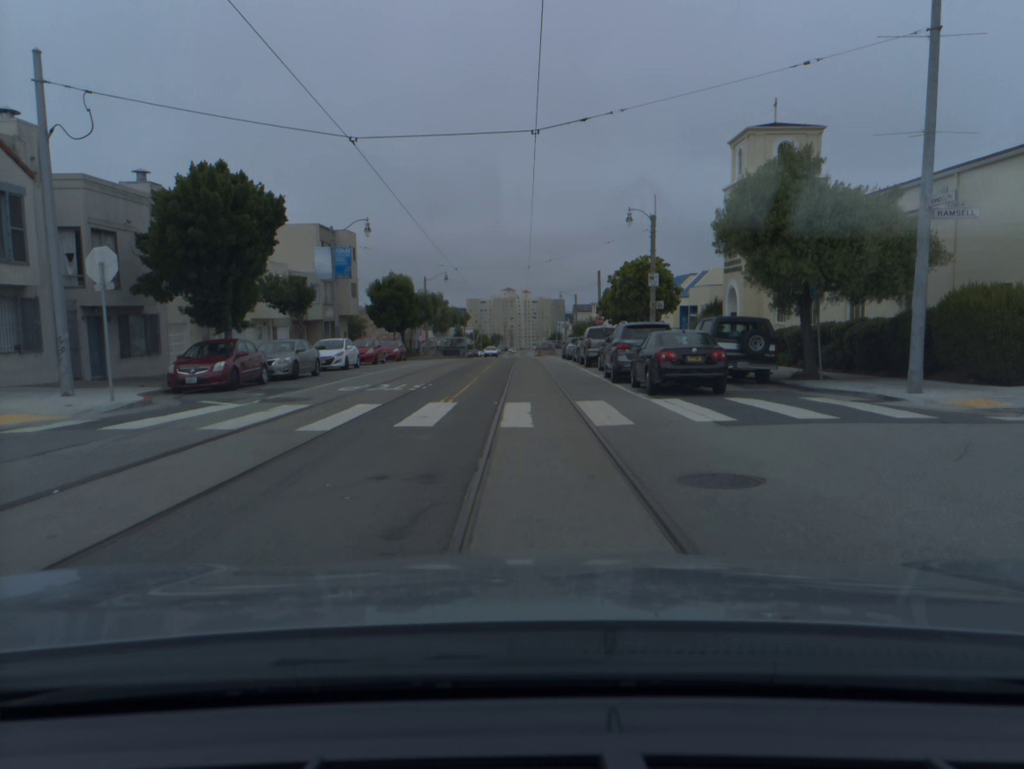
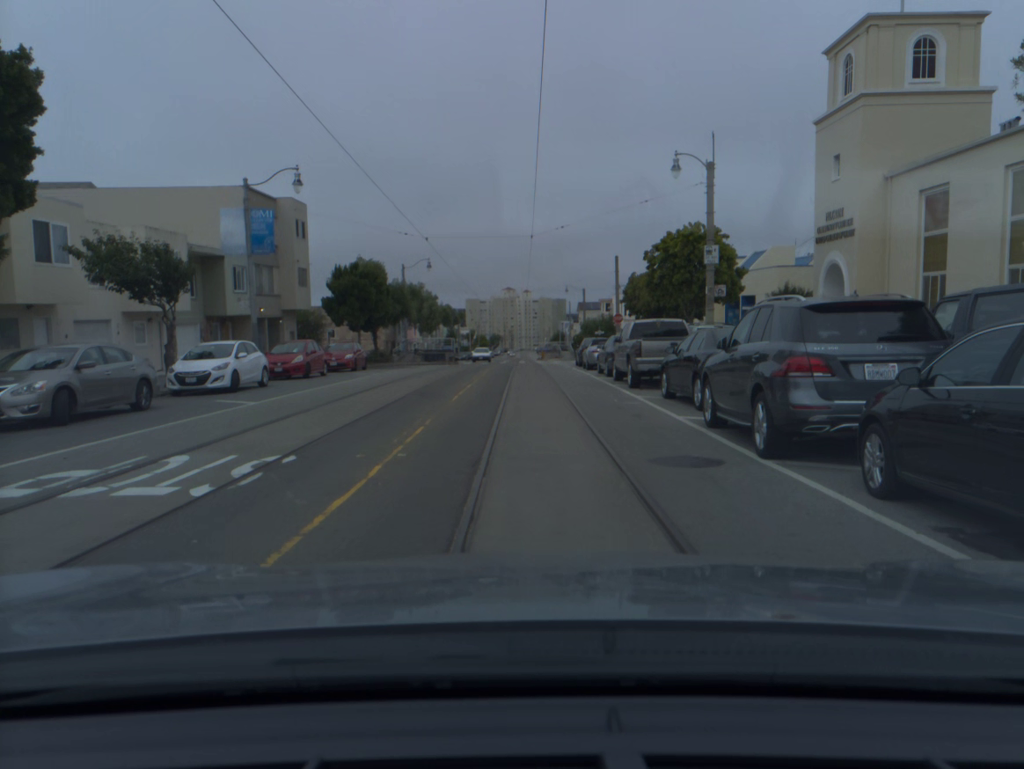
(0.0, +14.0) m; 0°
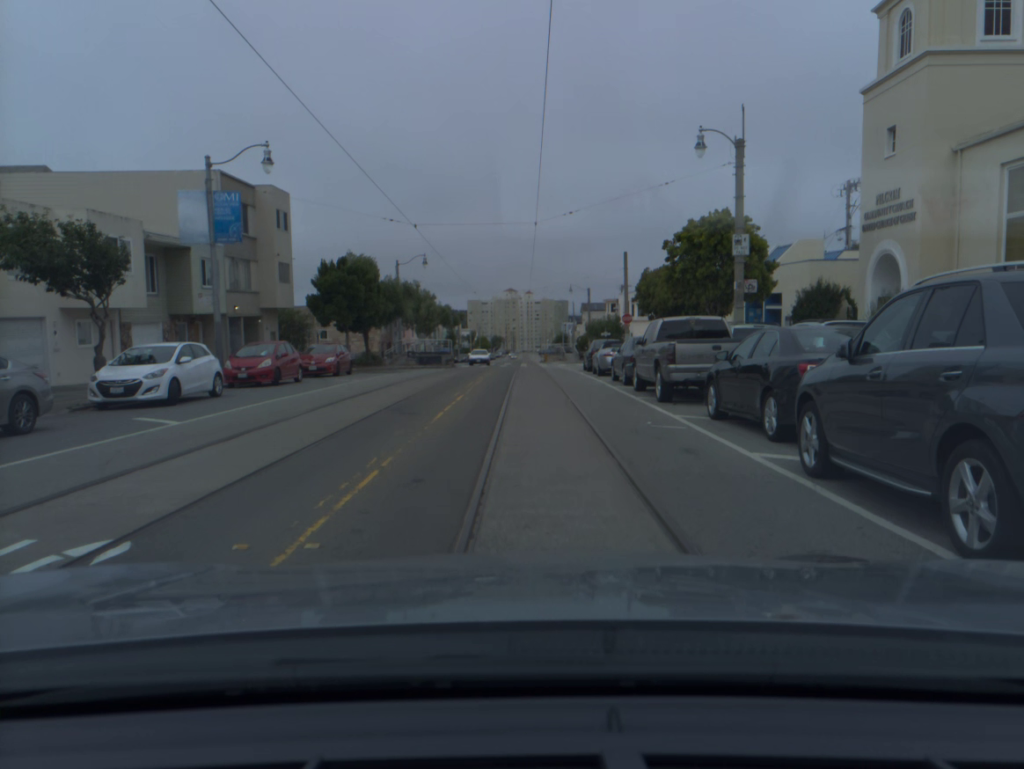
(0.0, +4.0) m; 0°
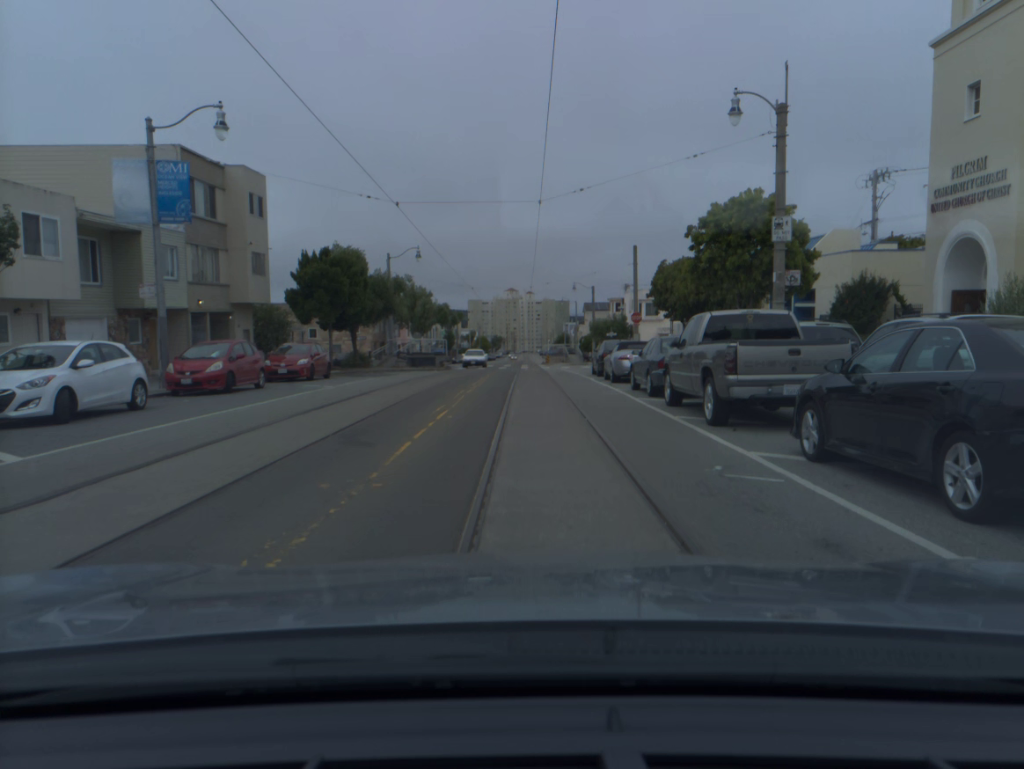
(0.0, +4.3) m; 0°
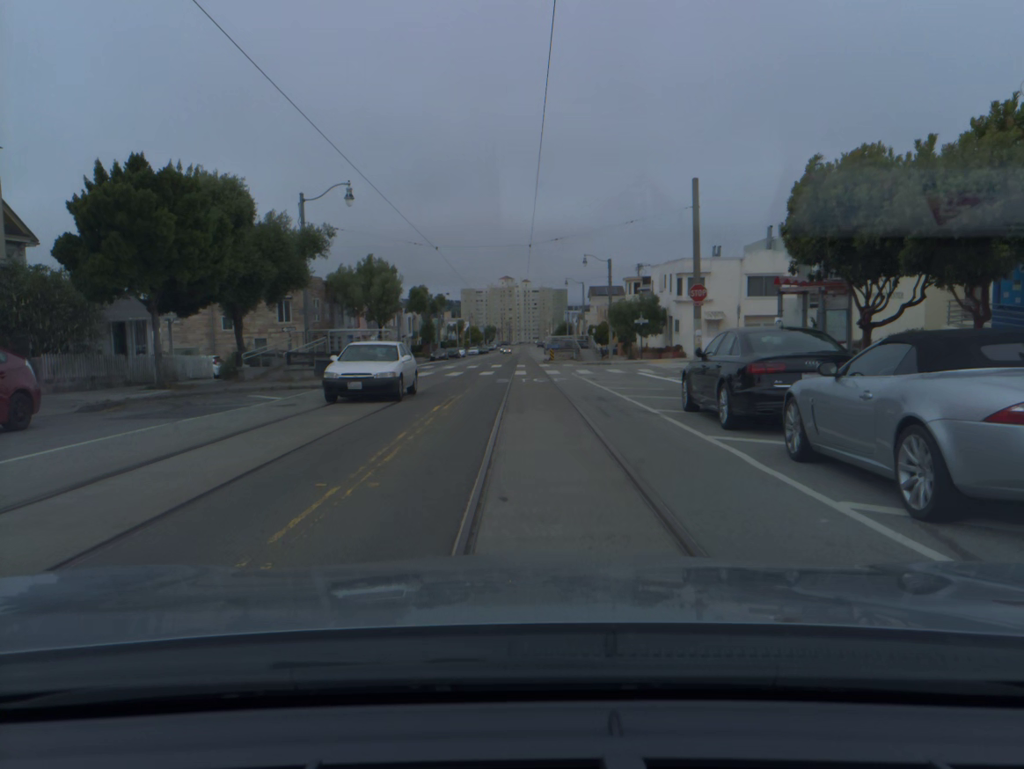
(0.0, +19.7) m; 0°
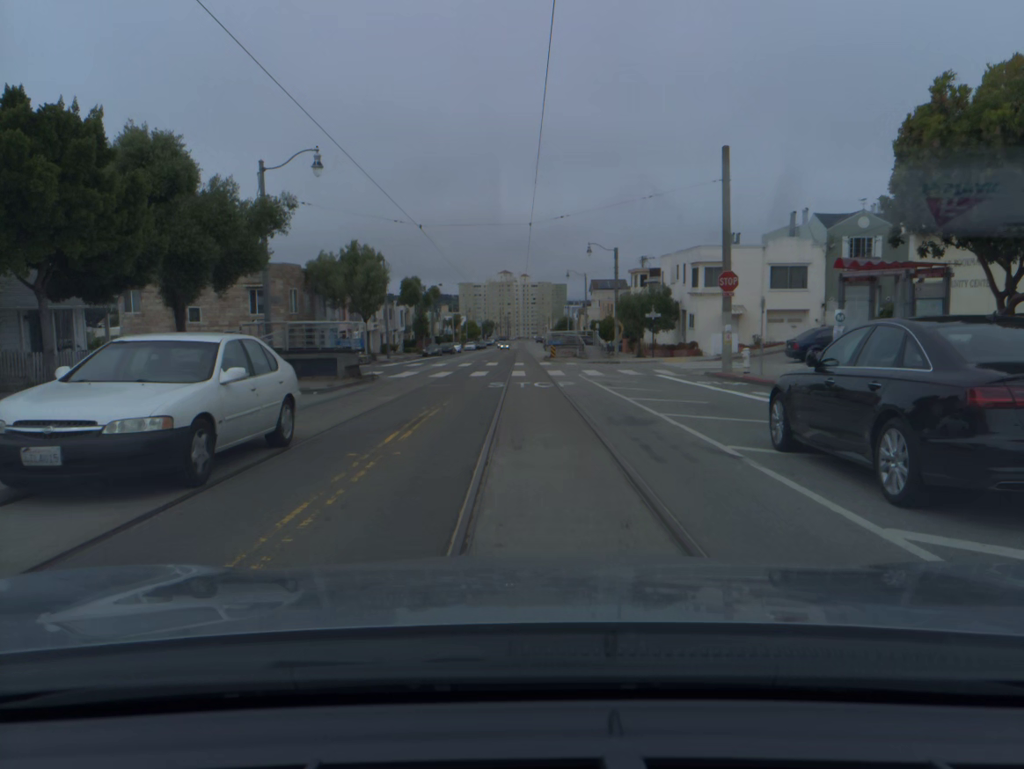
(0.0, +5.2) m; 0°
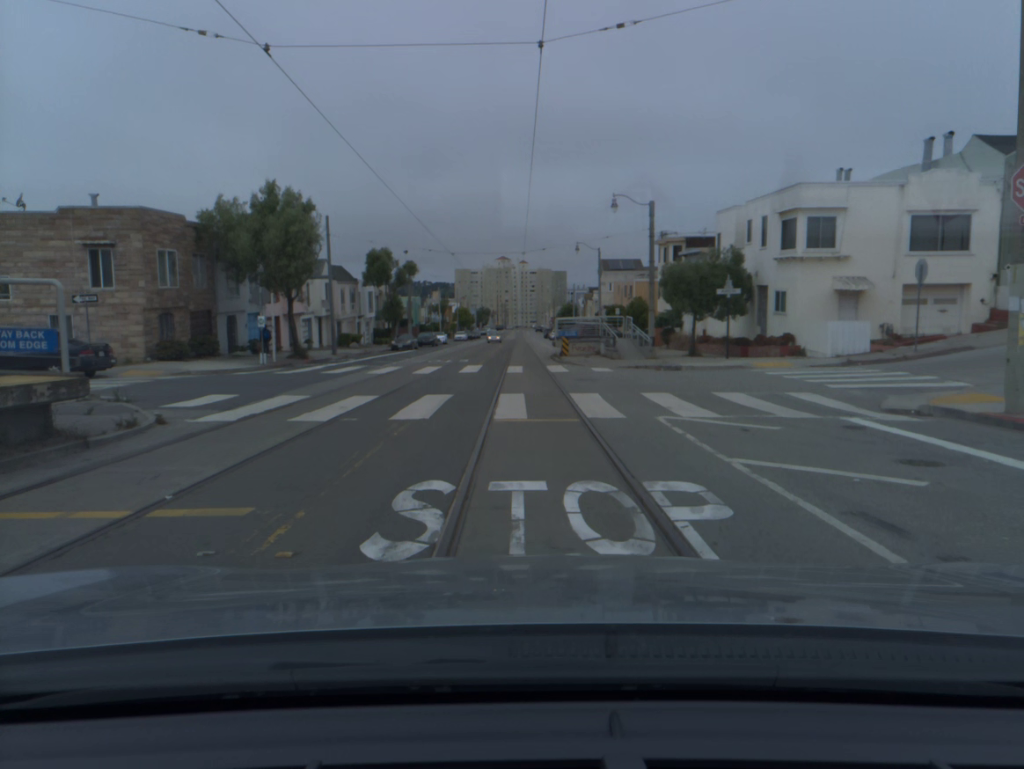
(0.0, +17.8) m; +1°
